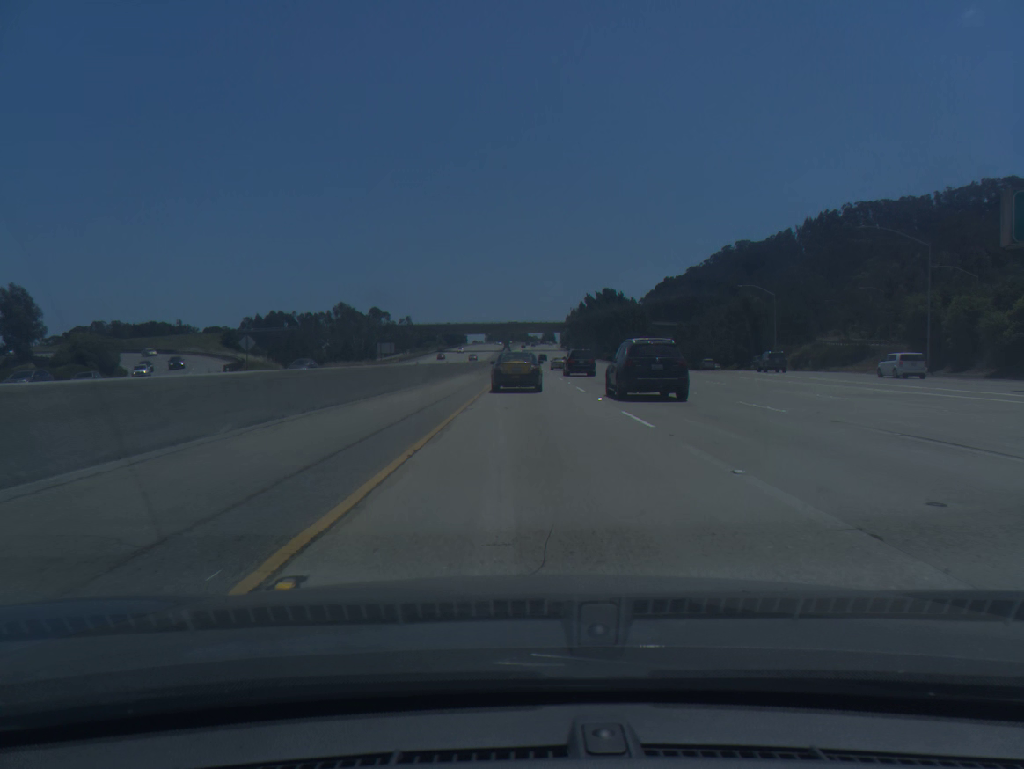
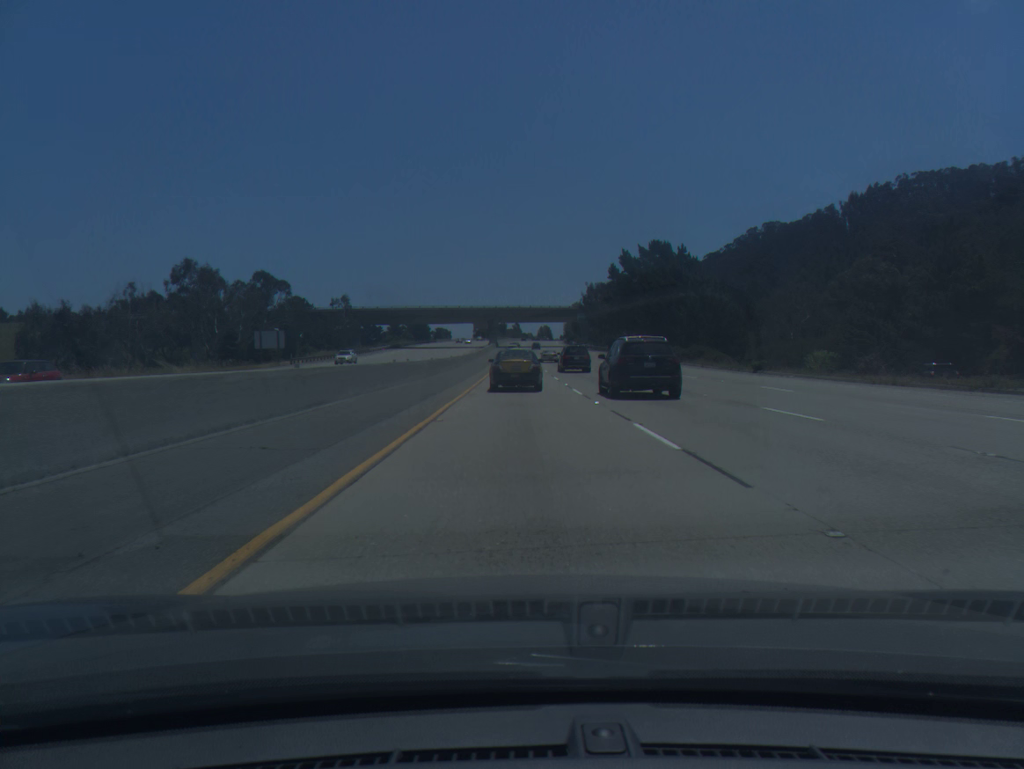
(+0.2, +76.9) m; 0°
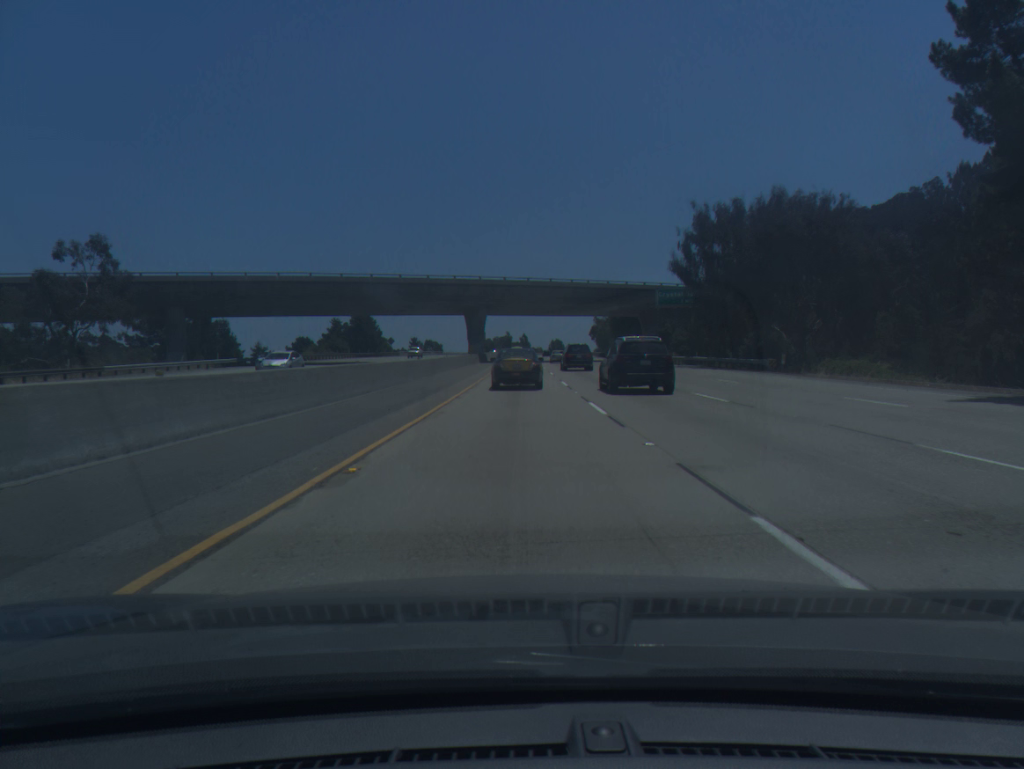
(-0.2, +93.9) m; 0°
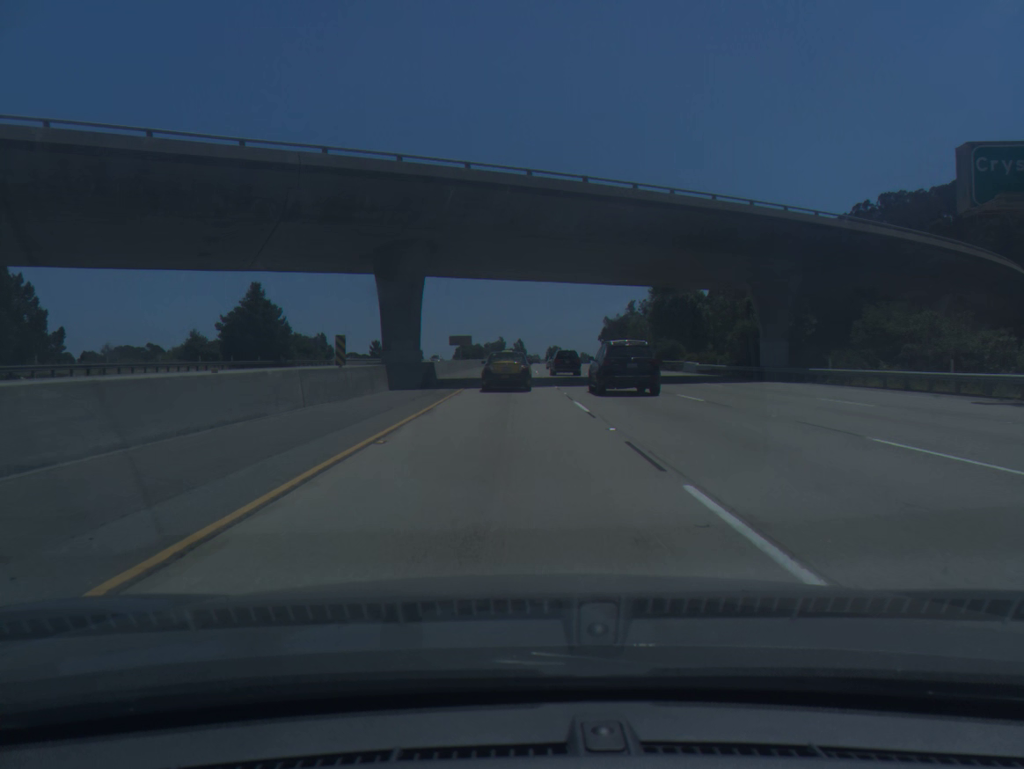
(+0.3, +55.5) m; 0°
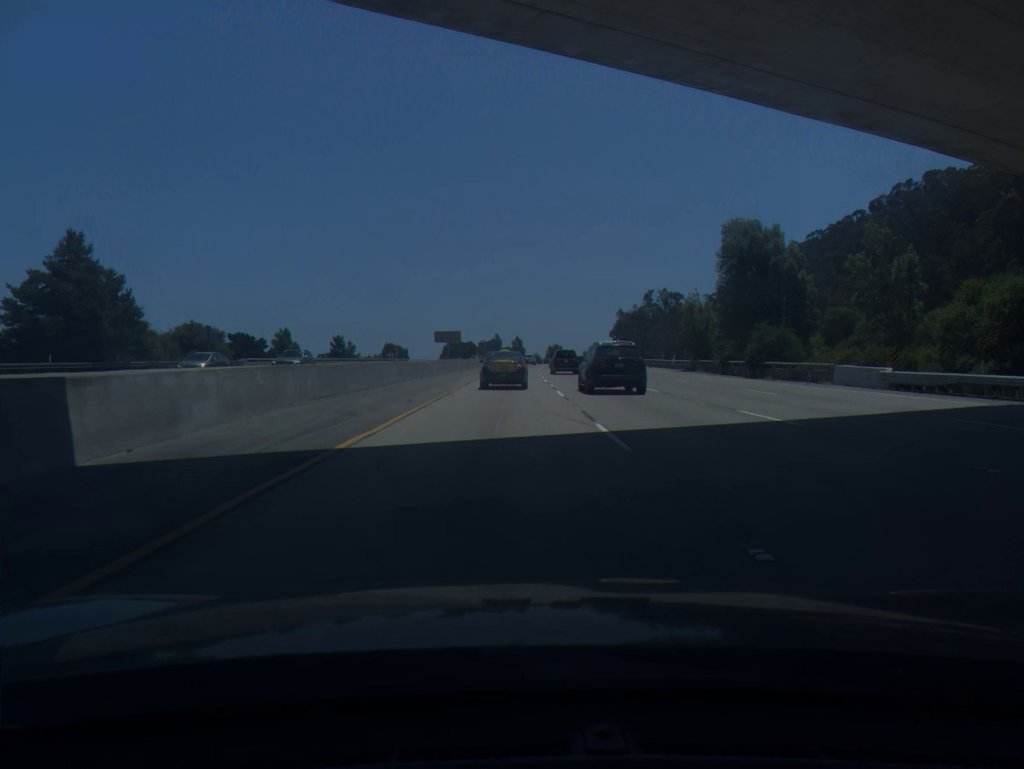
(0.0, +36.4) m; 0°
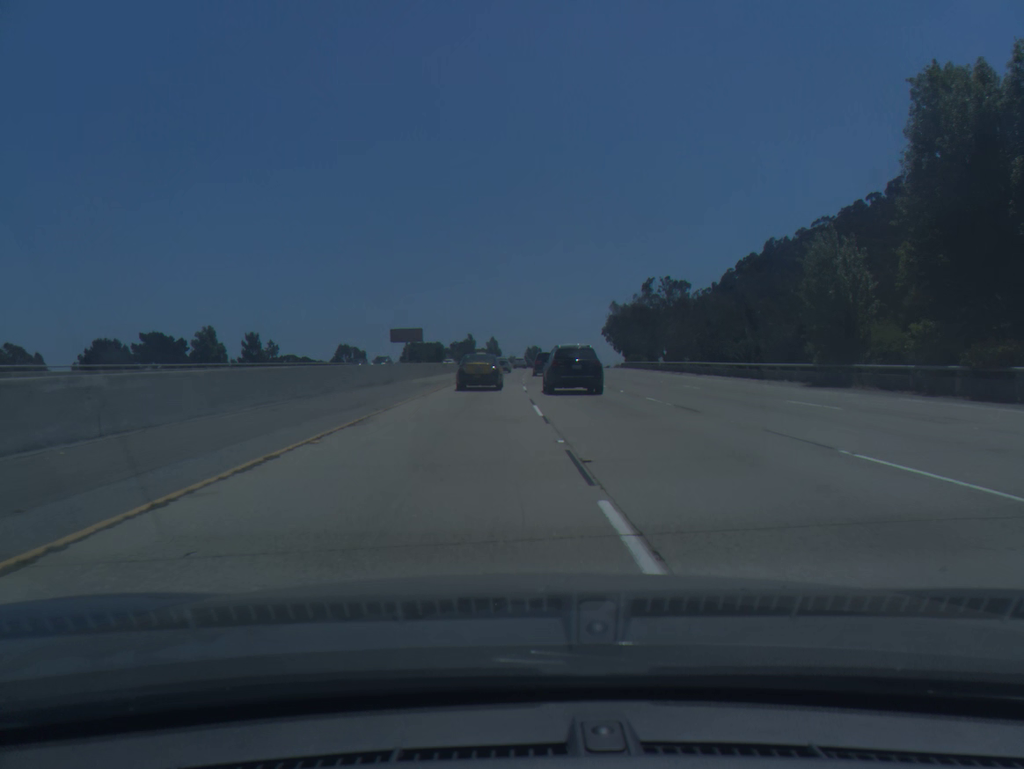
(+0.4, +36.0) m; +2°
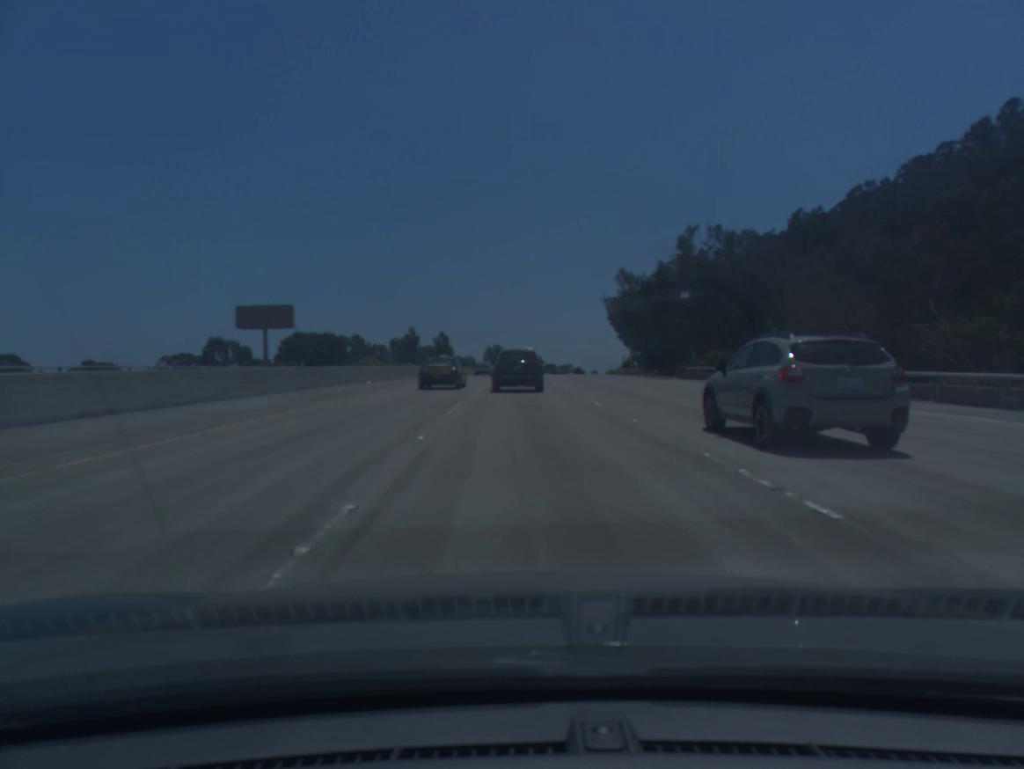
(+1.7, +72.8) m; +3°
